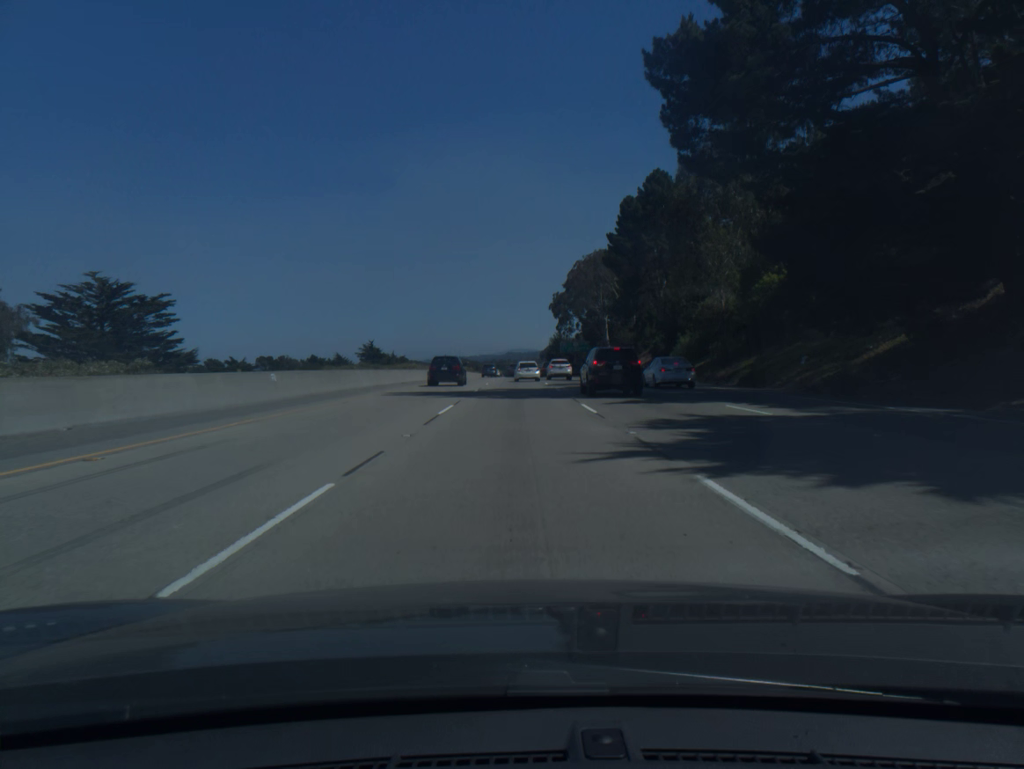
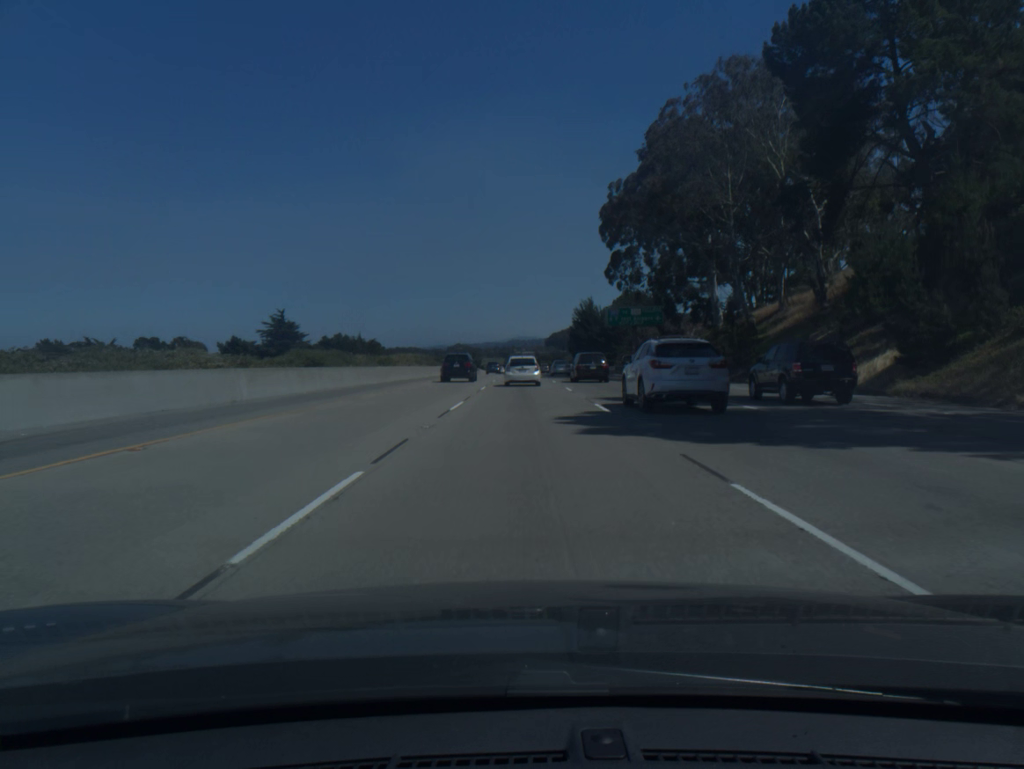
(-0.5, +87.2) m; 0°
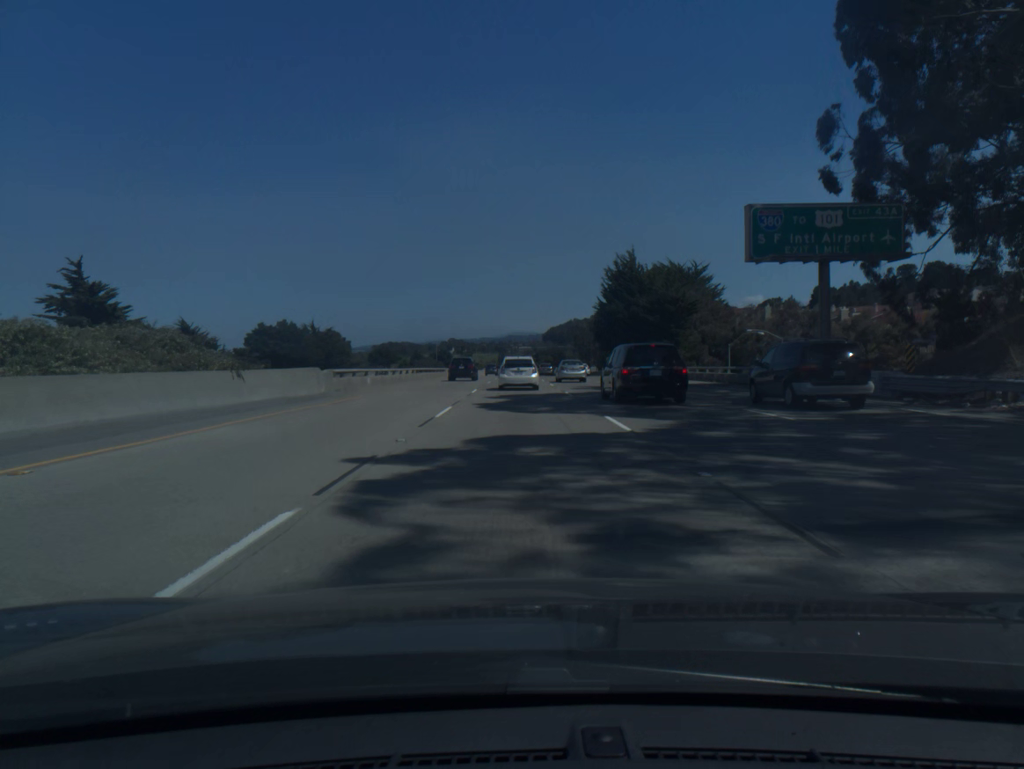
(+0.2, +60.8) m; 0°
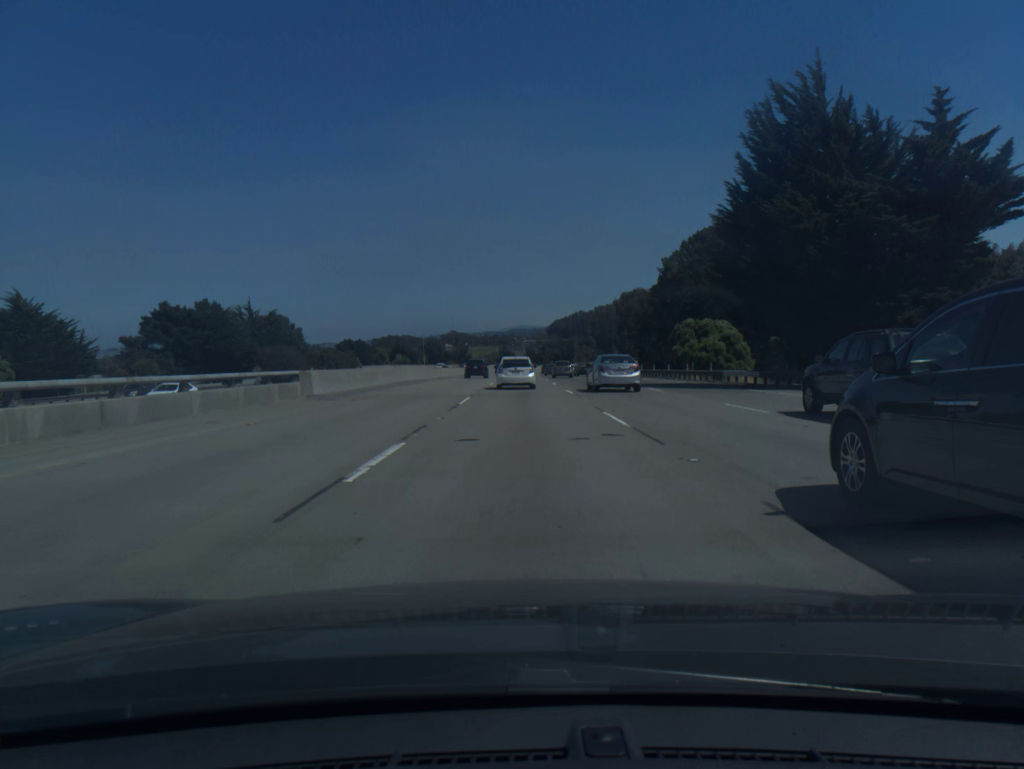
(-0.3, +56.9) m; 0°
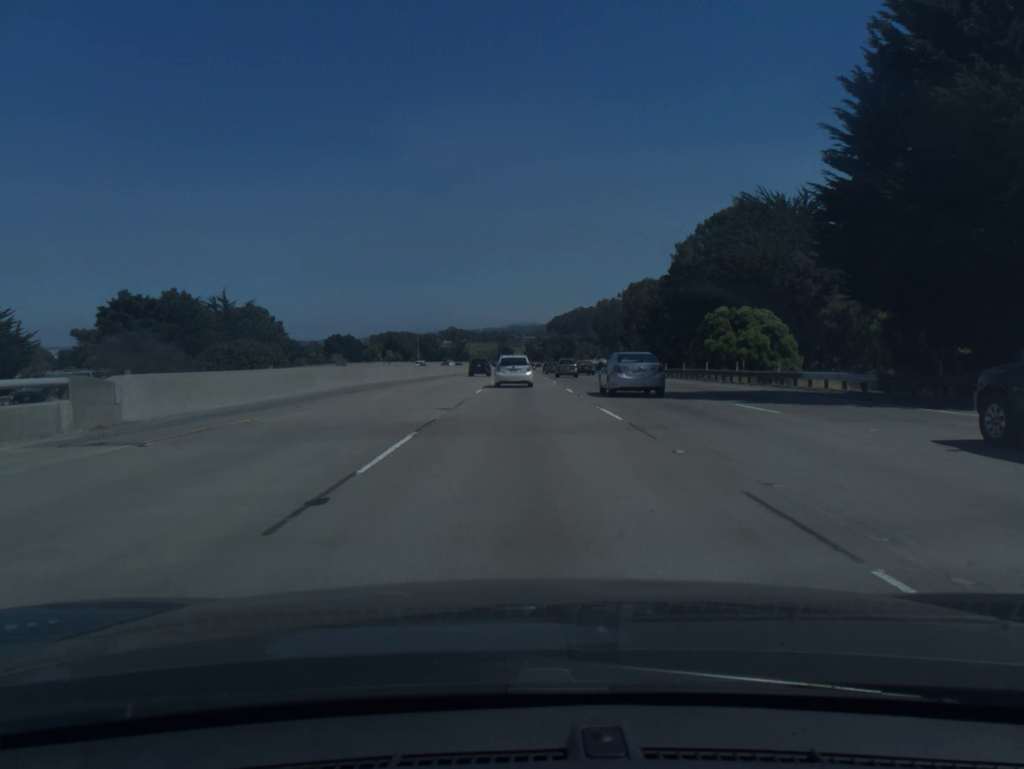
(0.0, +14.0) m; 0°
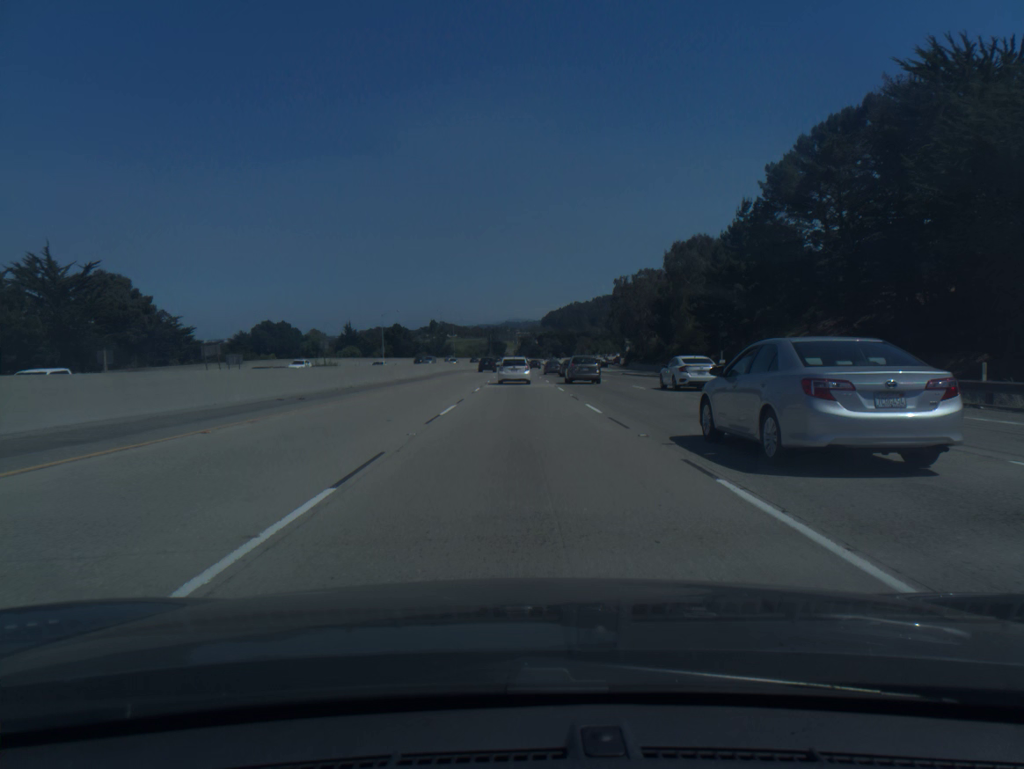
(+0.2, +55.9) m; 0°
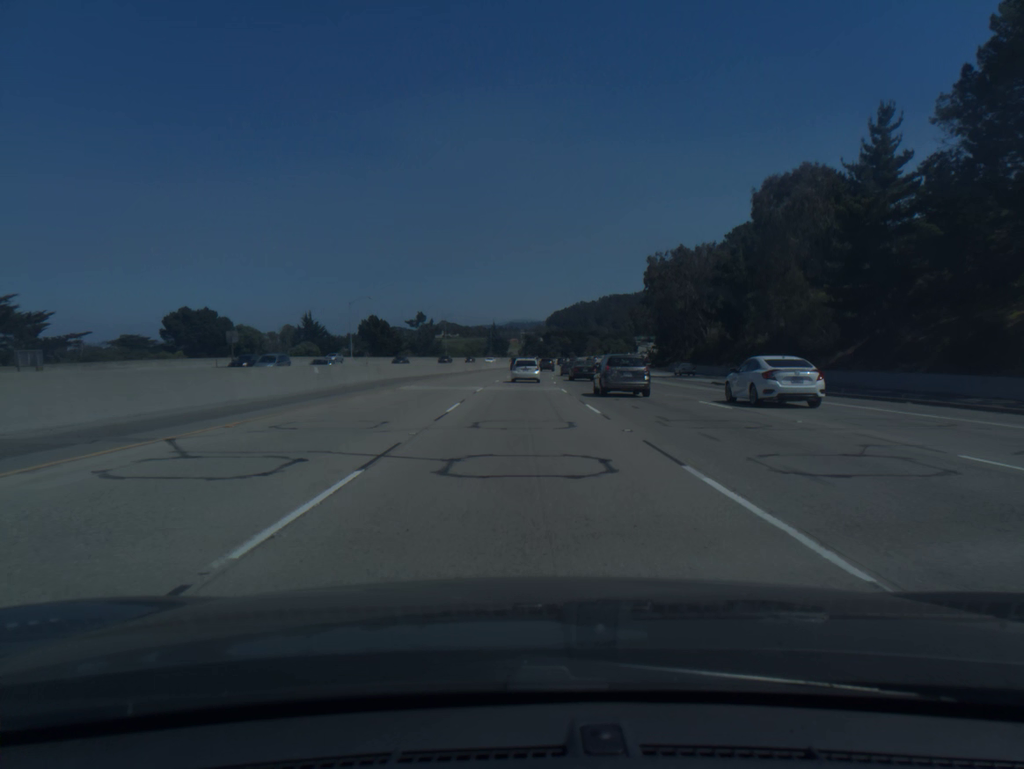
(0.0, +42.7) m; 0°
